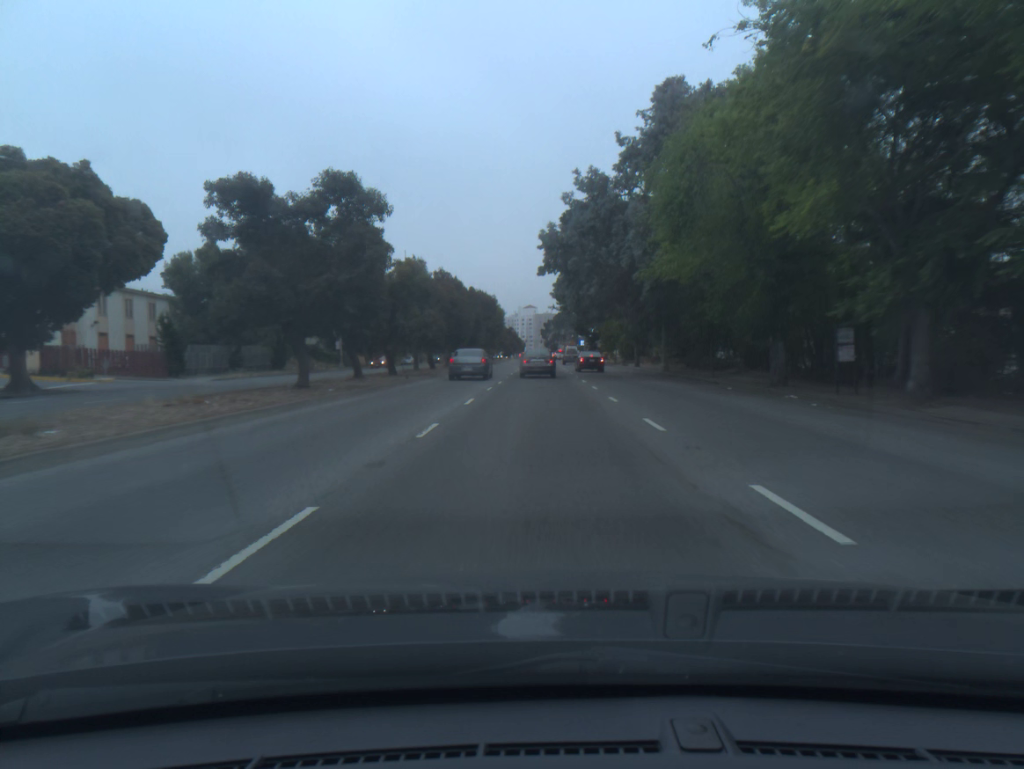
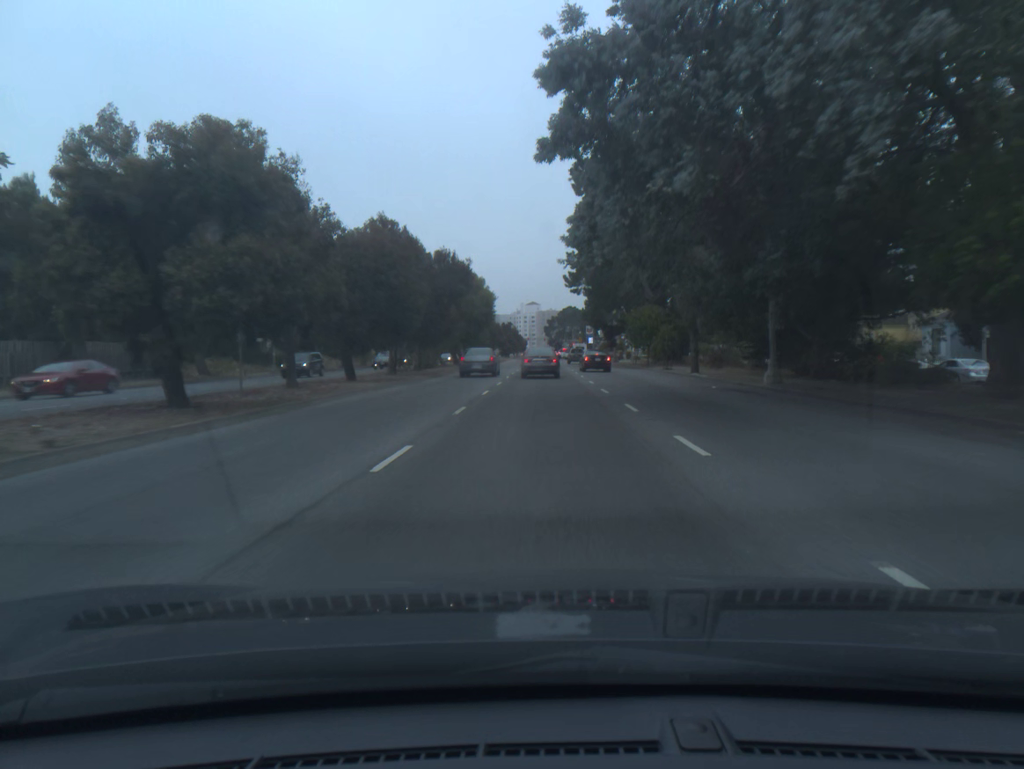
(-0.1, +24.5) m; 0°
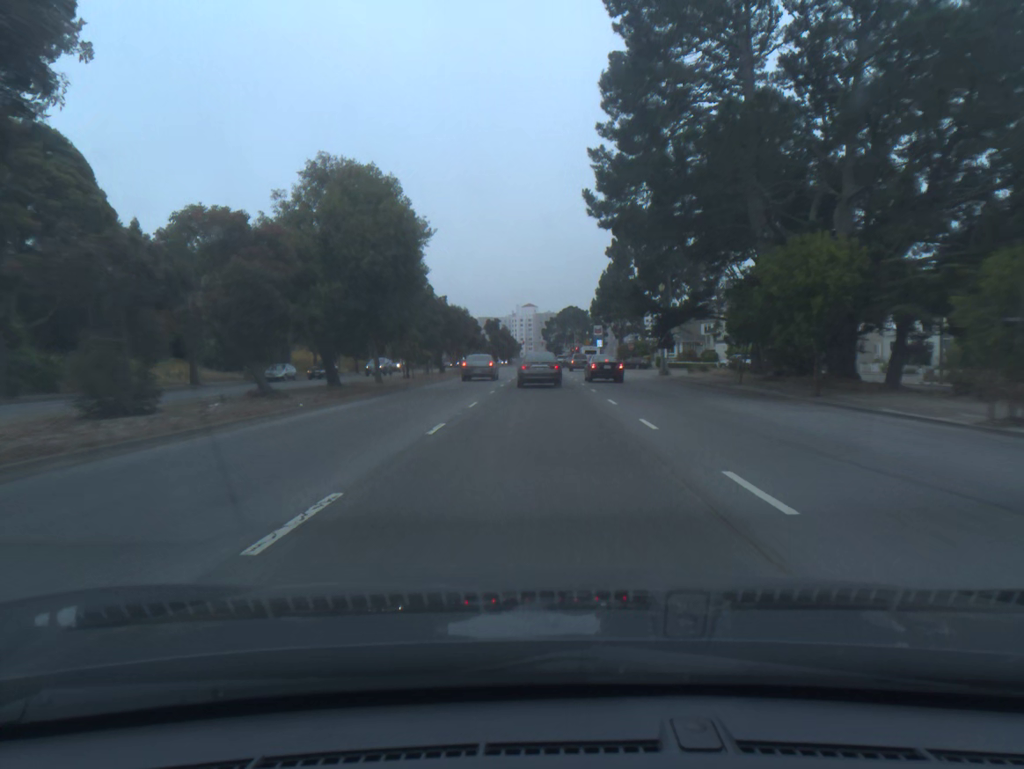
(0.0, +39.6) m; 0°
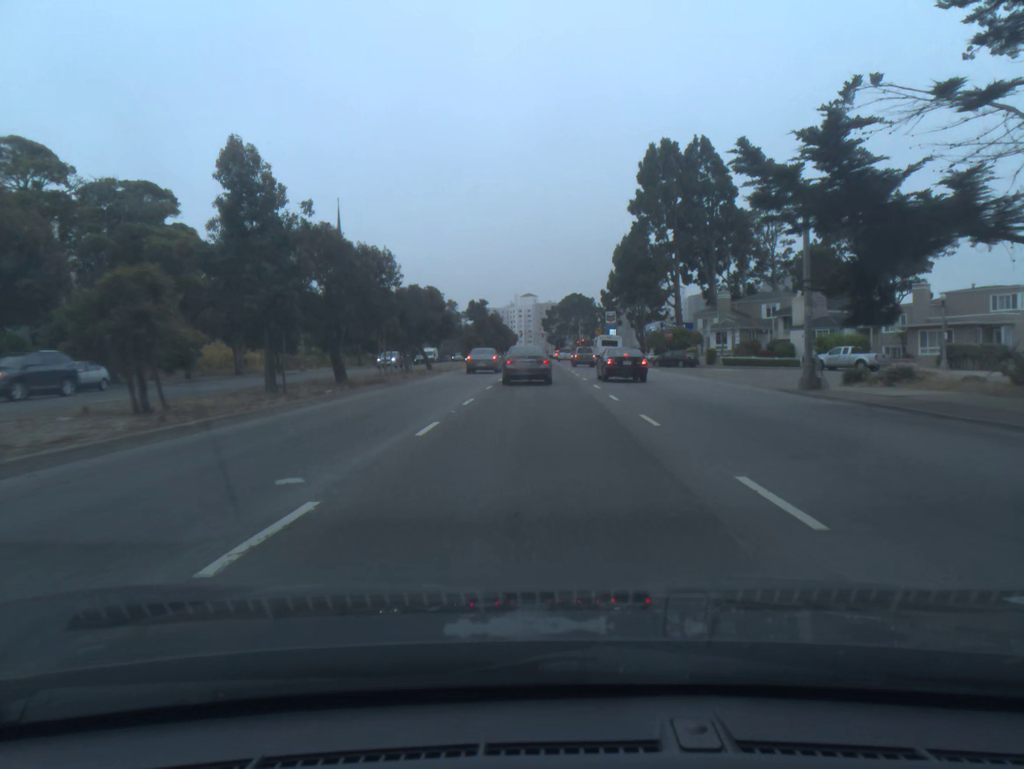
(0.0, +29.9) m; 0°
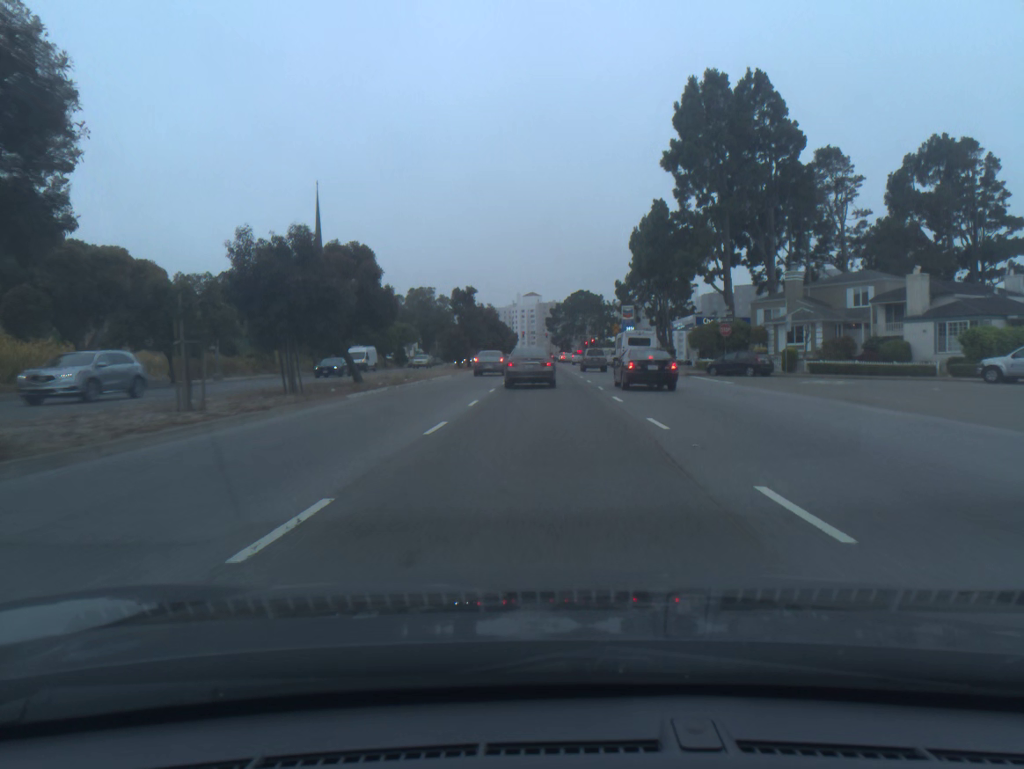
(0.0, +21.2) m; 0°
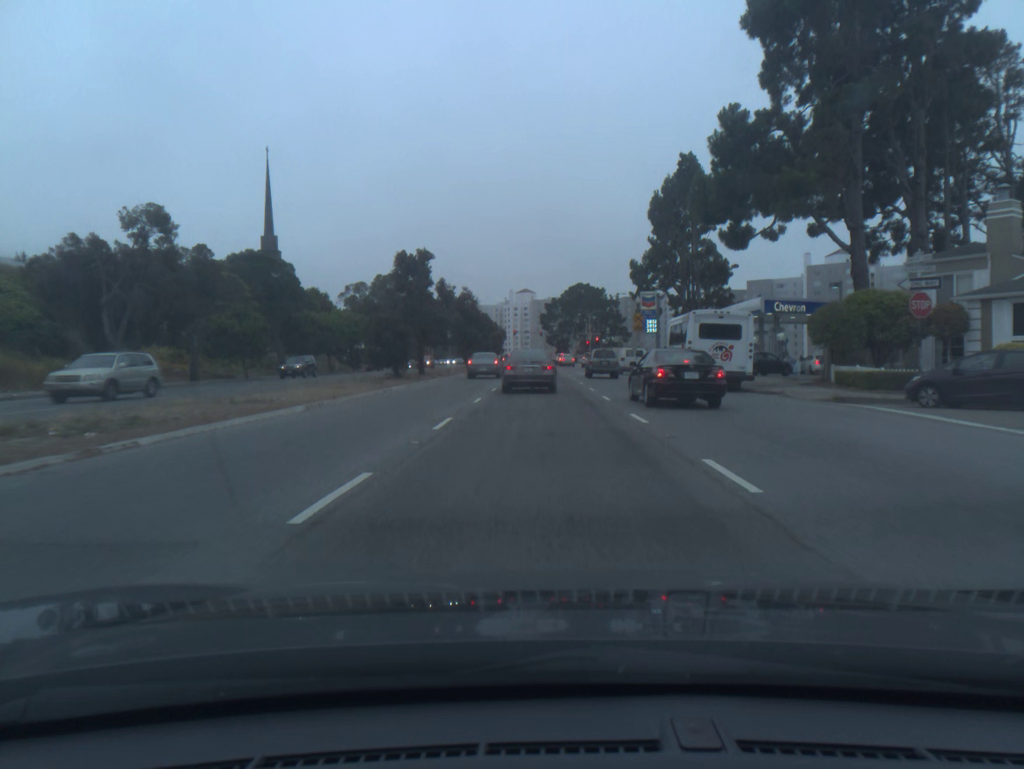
(+0.1, +27.1) m; 0°
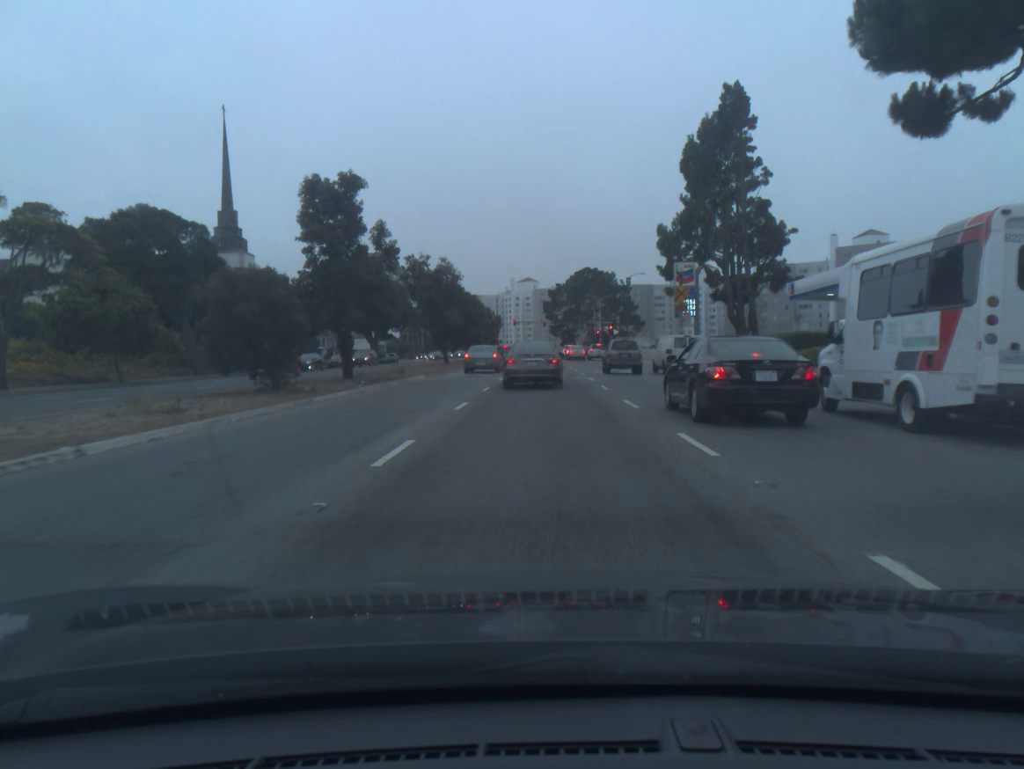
(0.0, +19.5) m; 0°
